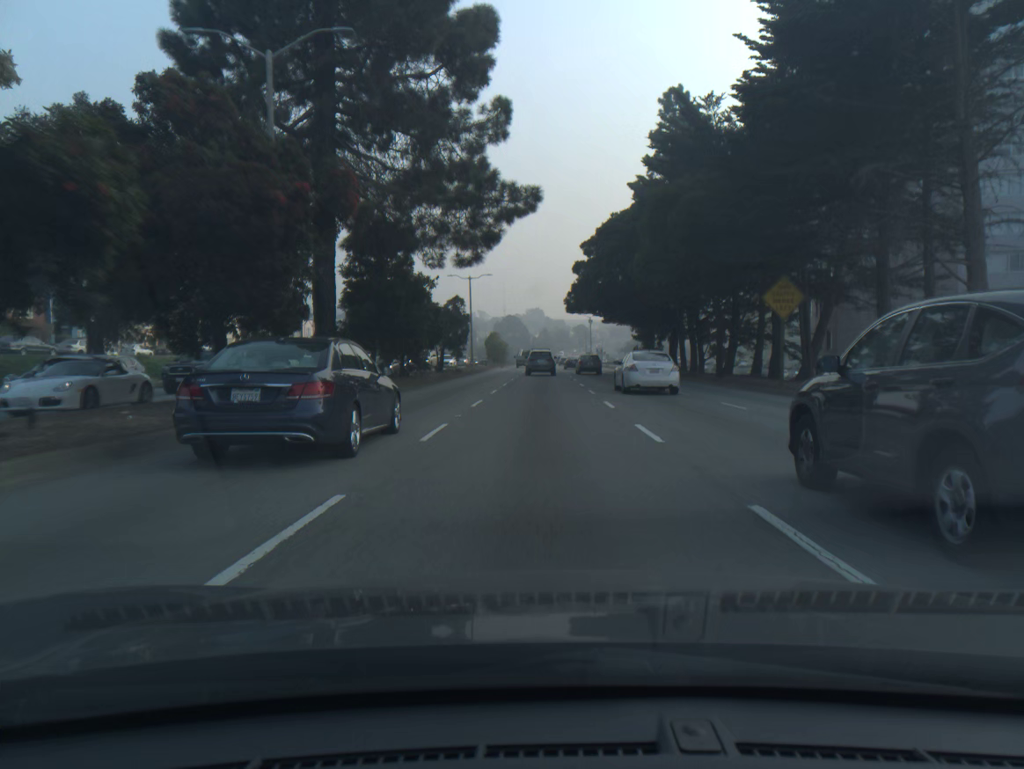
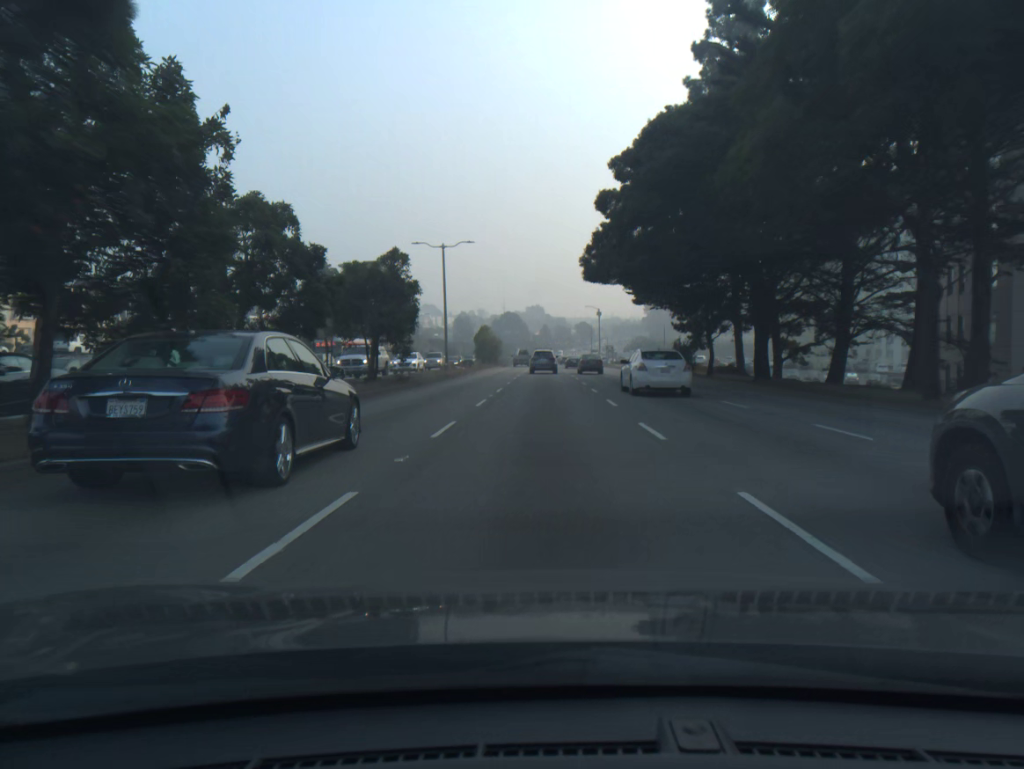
(0.0, +21.7) m; 0°
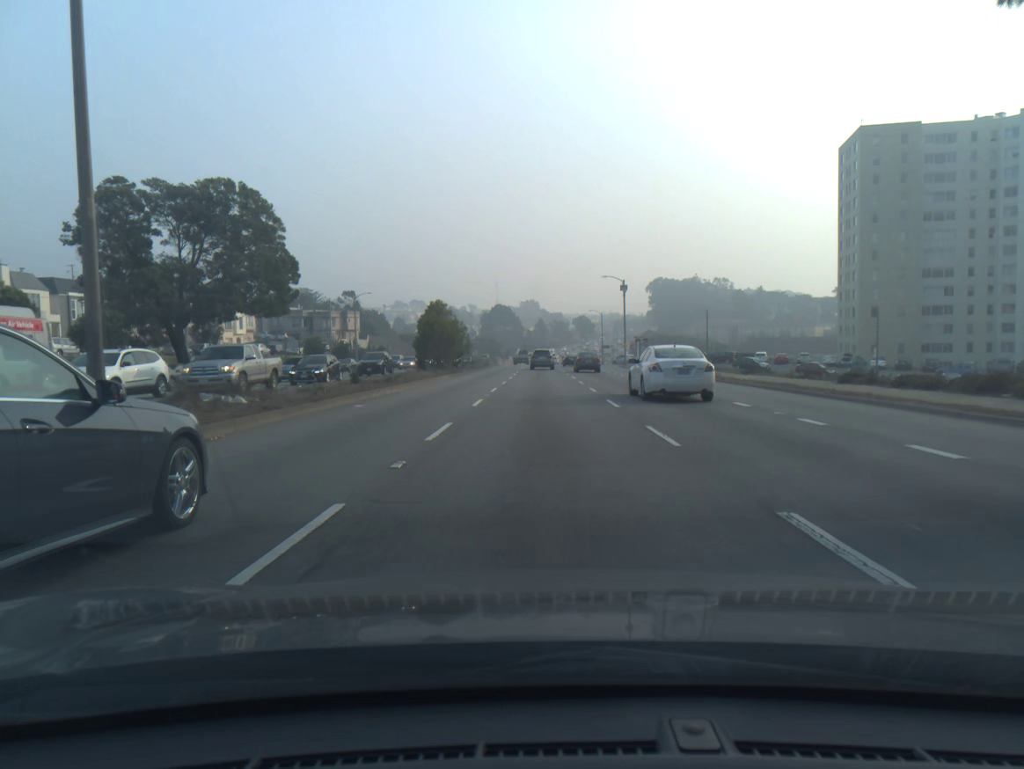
(+0.1, +45.0) m; 0°
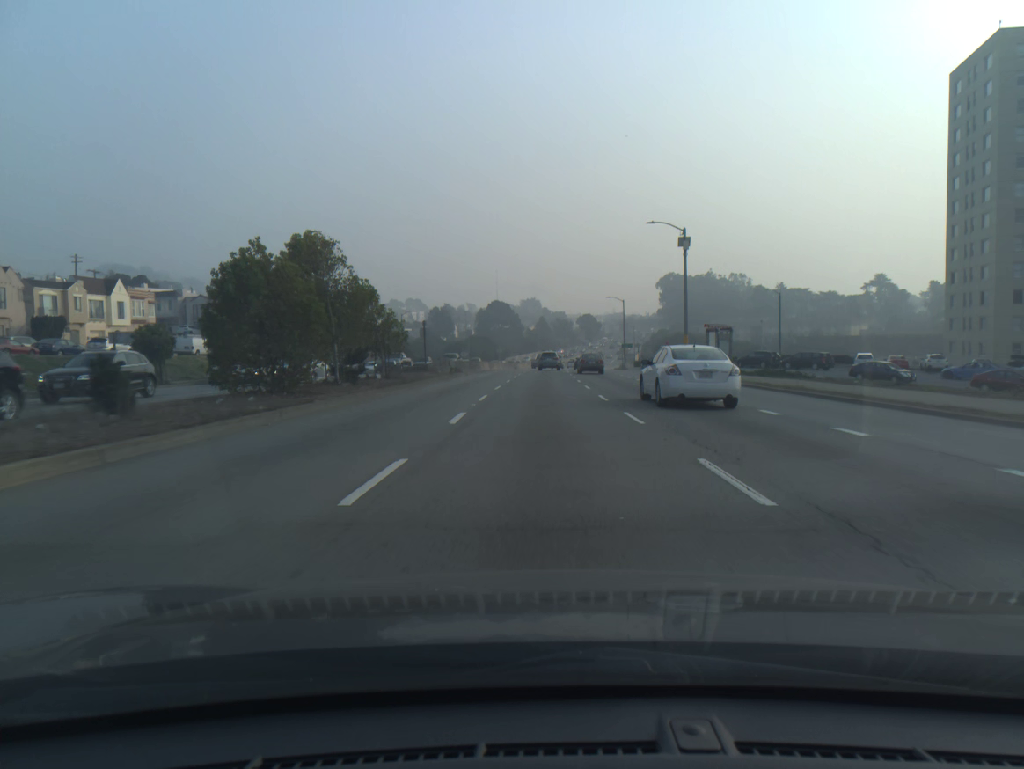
(-0.1, +34.4) m; 0°
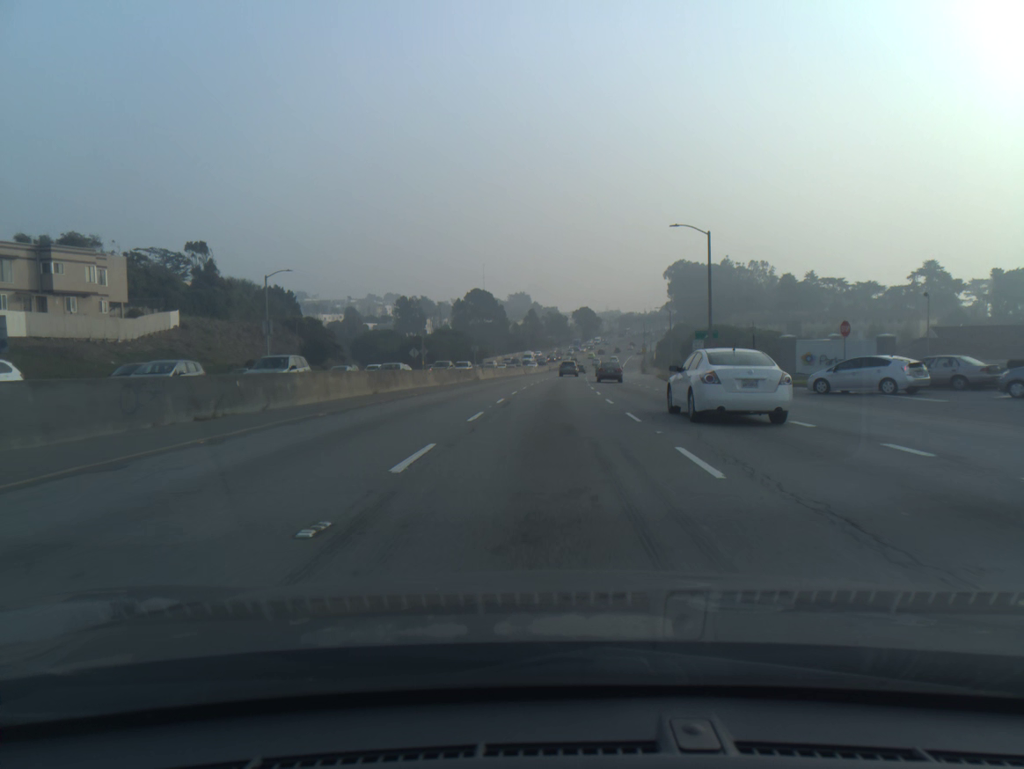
(+0.3, +57.5) m; +1°
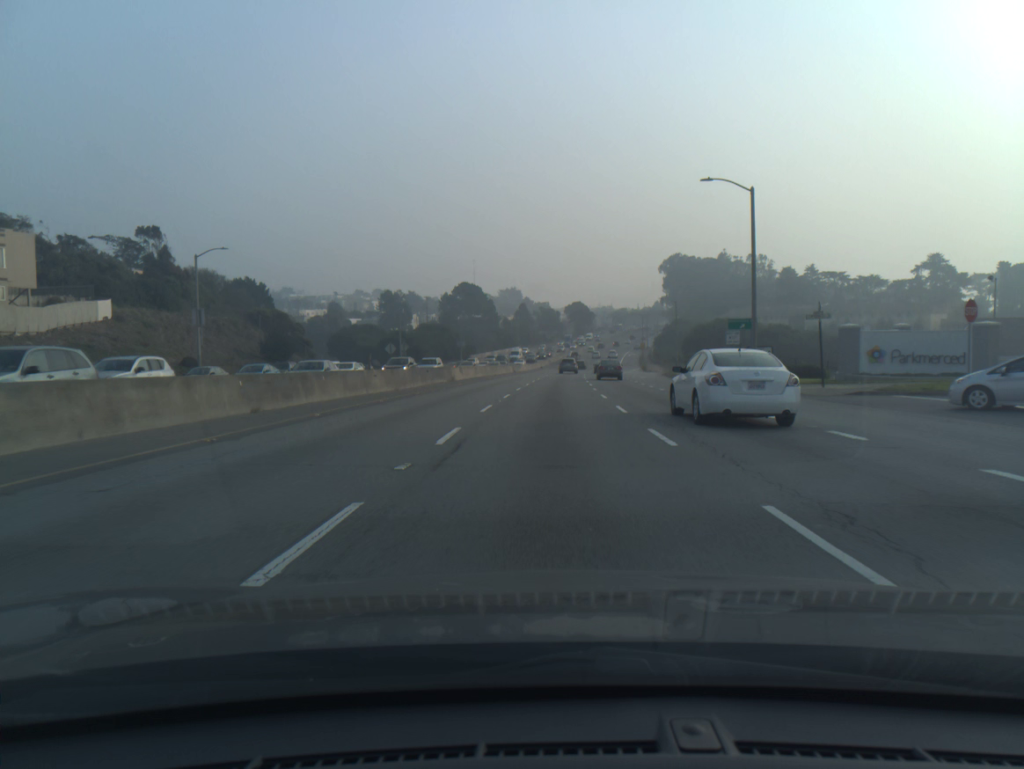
(+0.1, +11.7) m; +1°
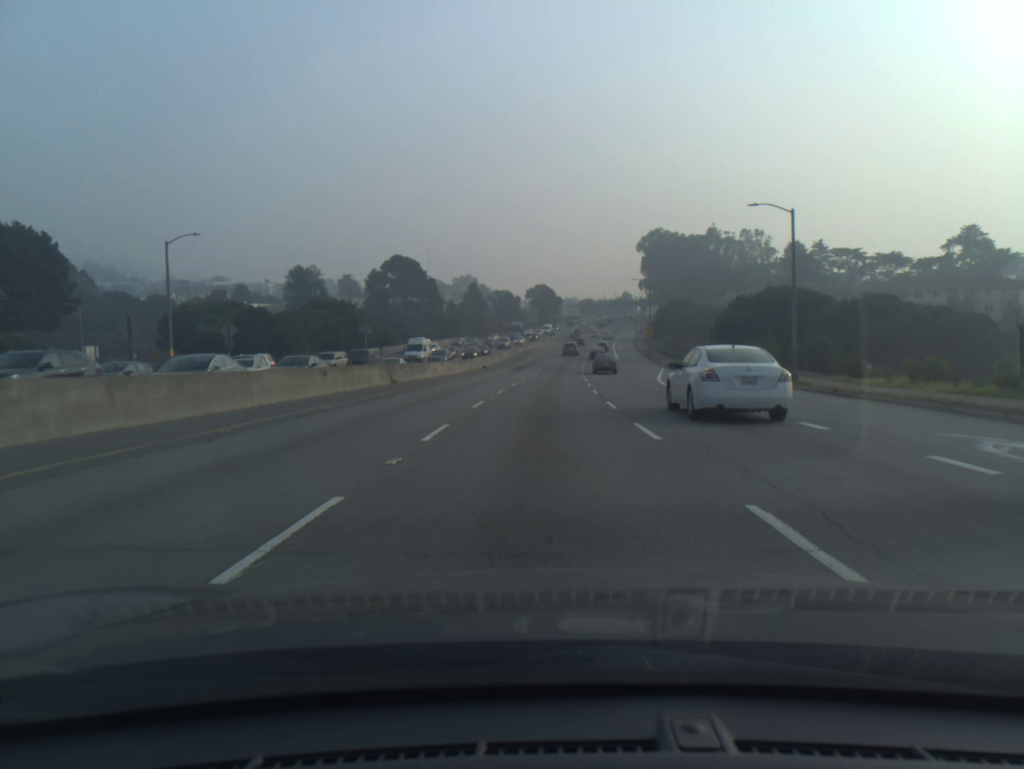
(+1.5, +59.1) m; +3°
